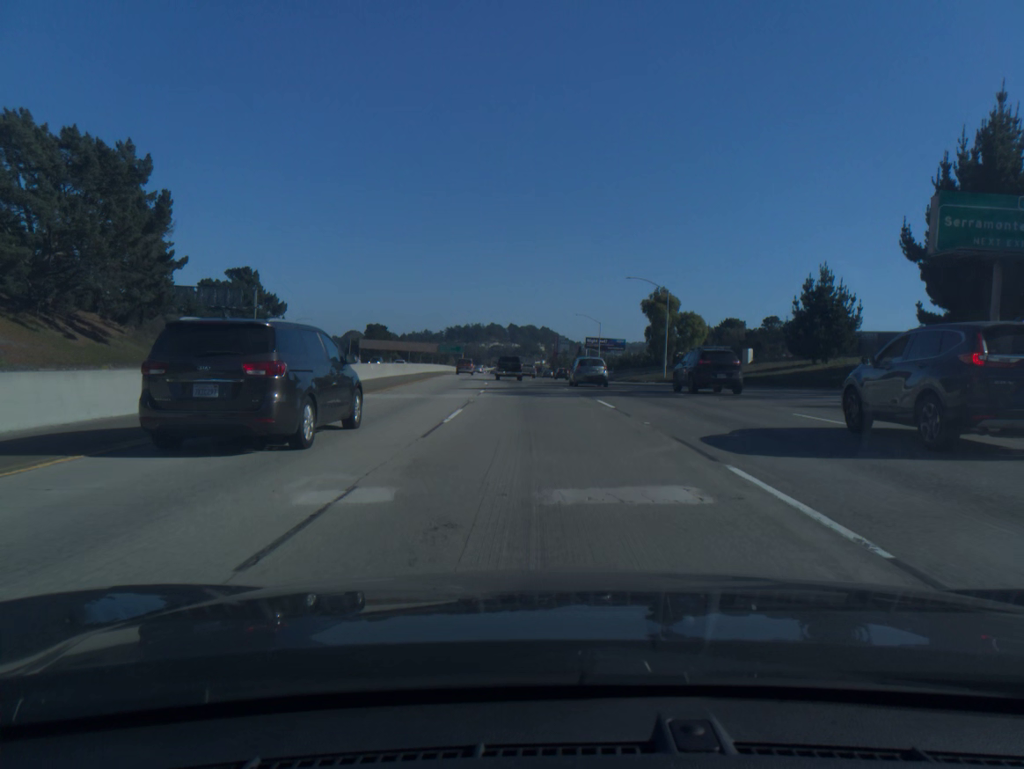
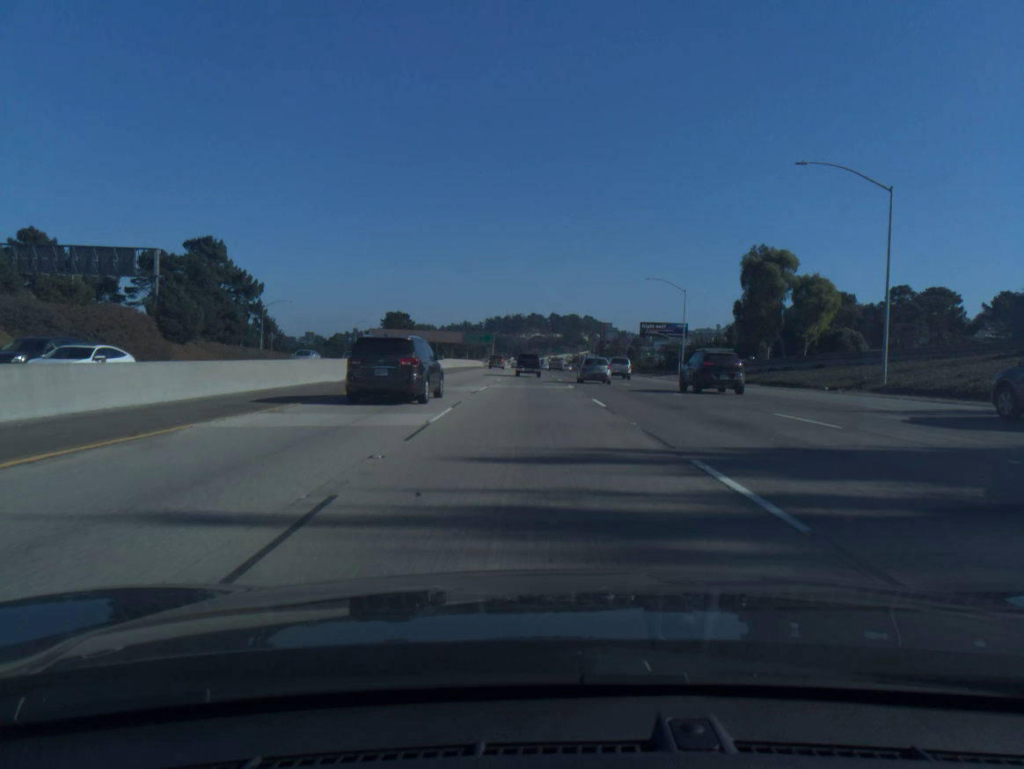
(-1.1, +43.2) m; -3°
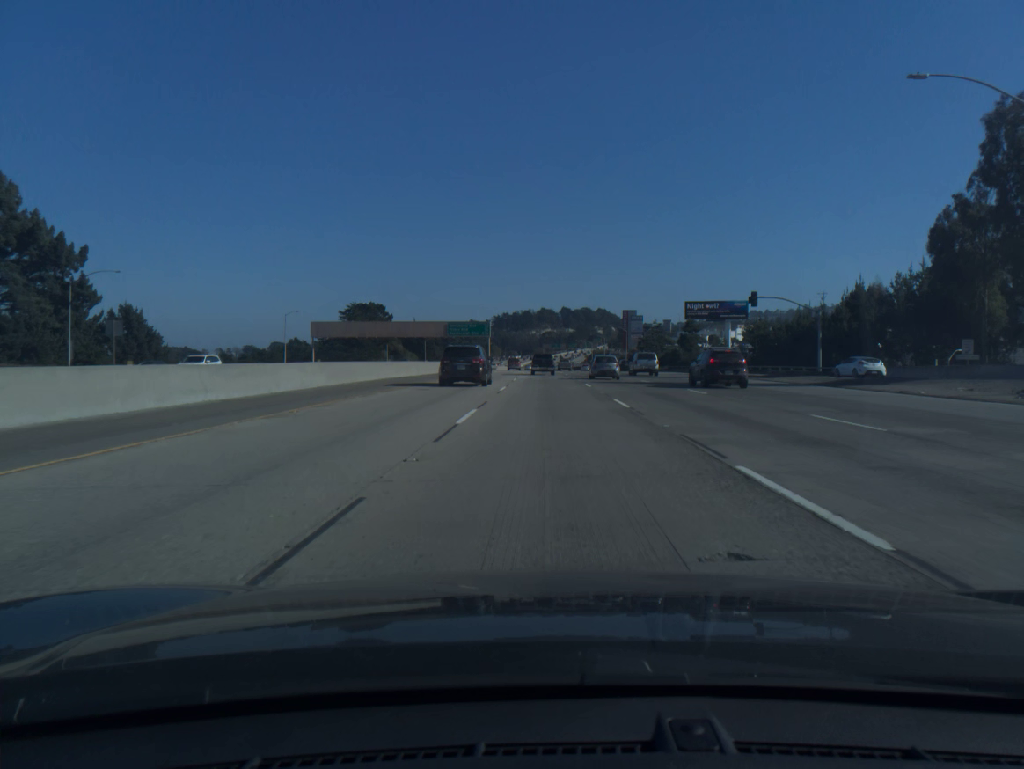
(-1.0, +58.7) m; -1°
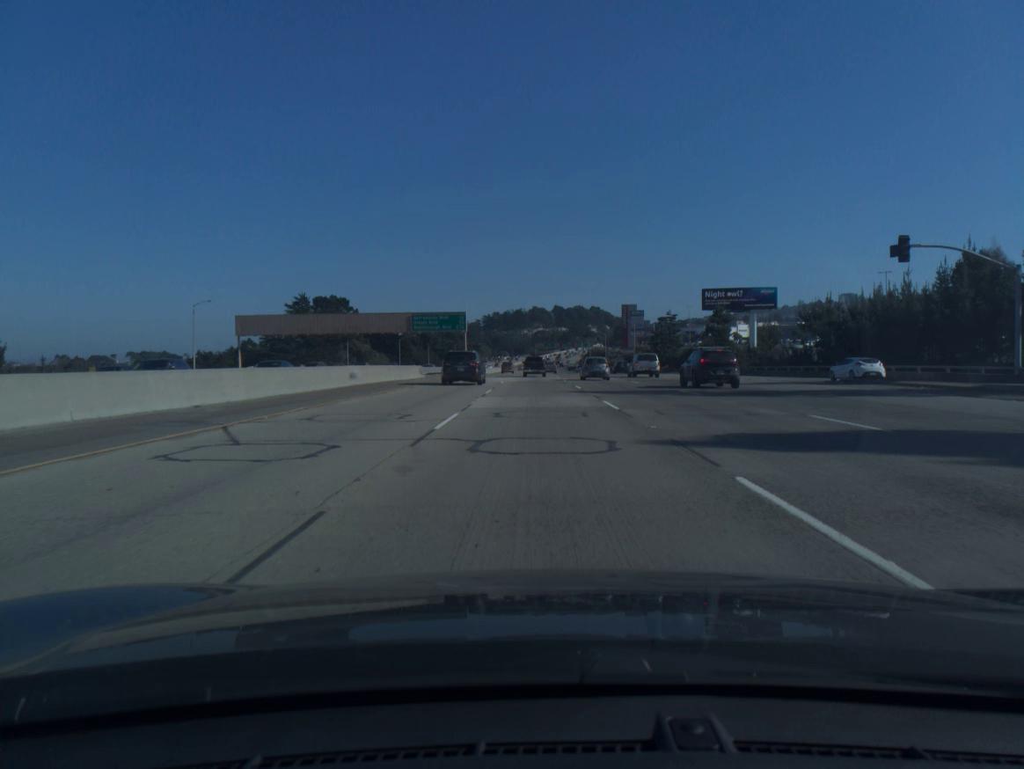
(+0.2, +30.1) m; +1°
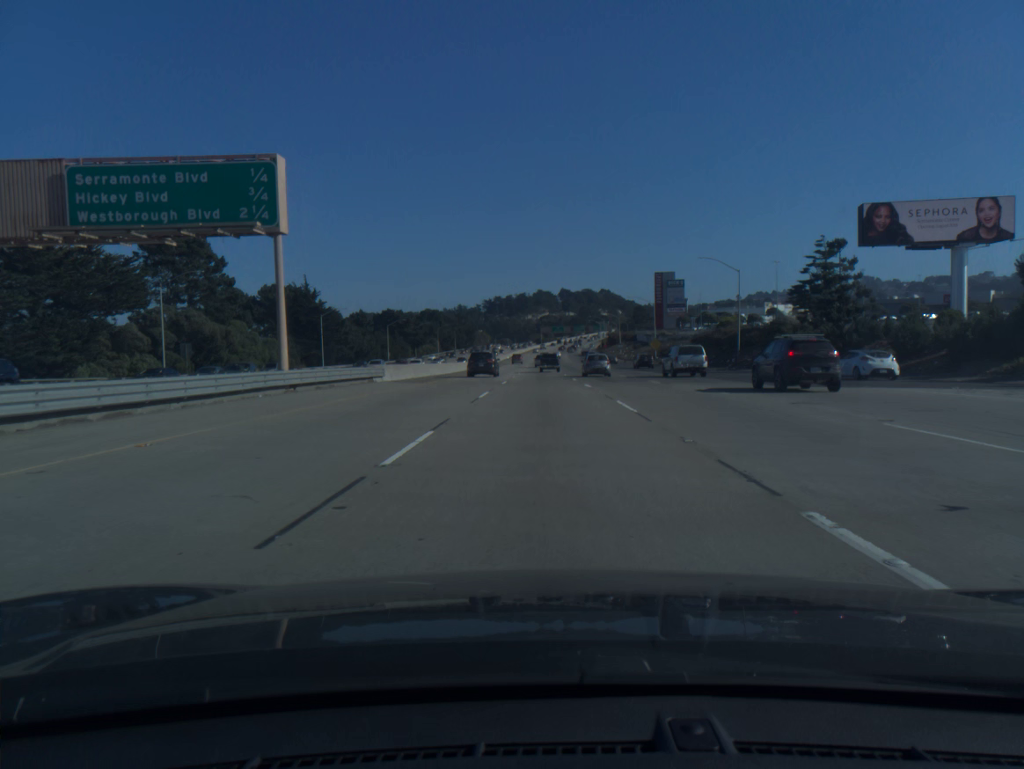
(-0.6, +78.0) m; 0°
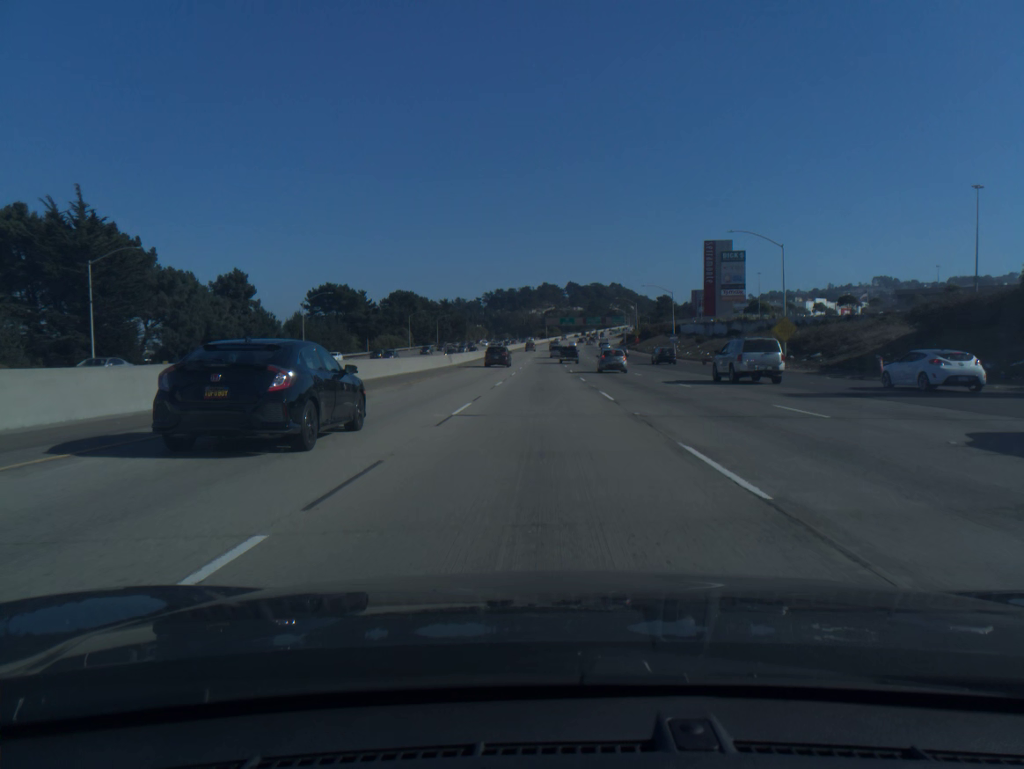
(0.0, +65.5) m; 0°
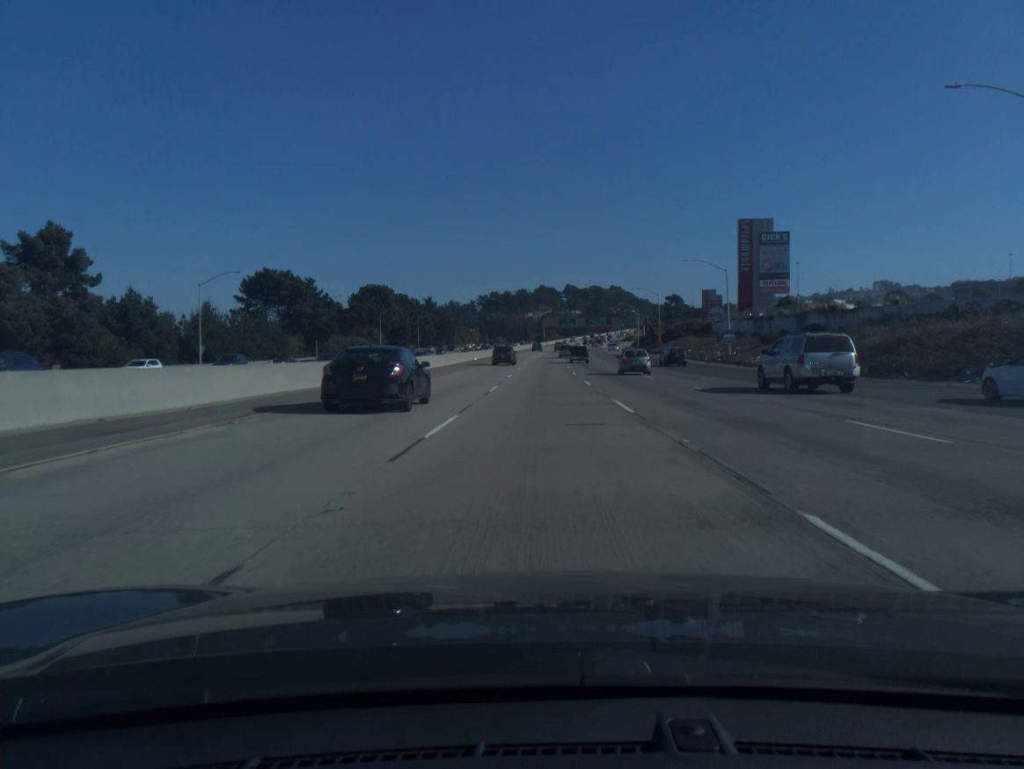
(+0.1, +33.7) m; 0°
